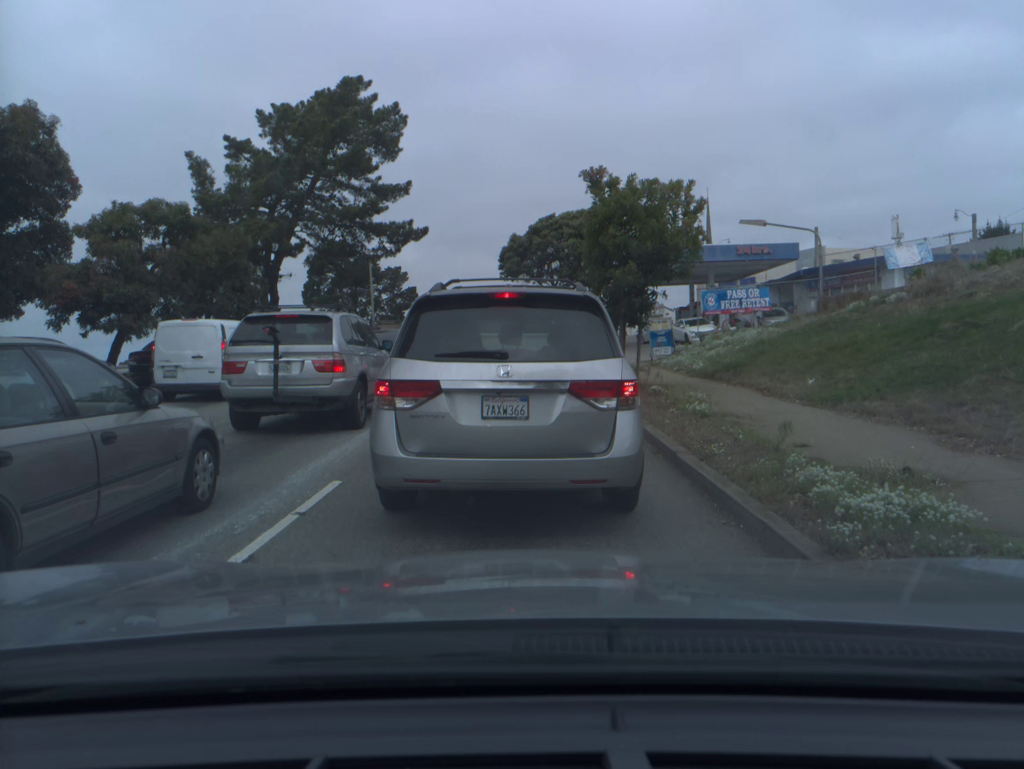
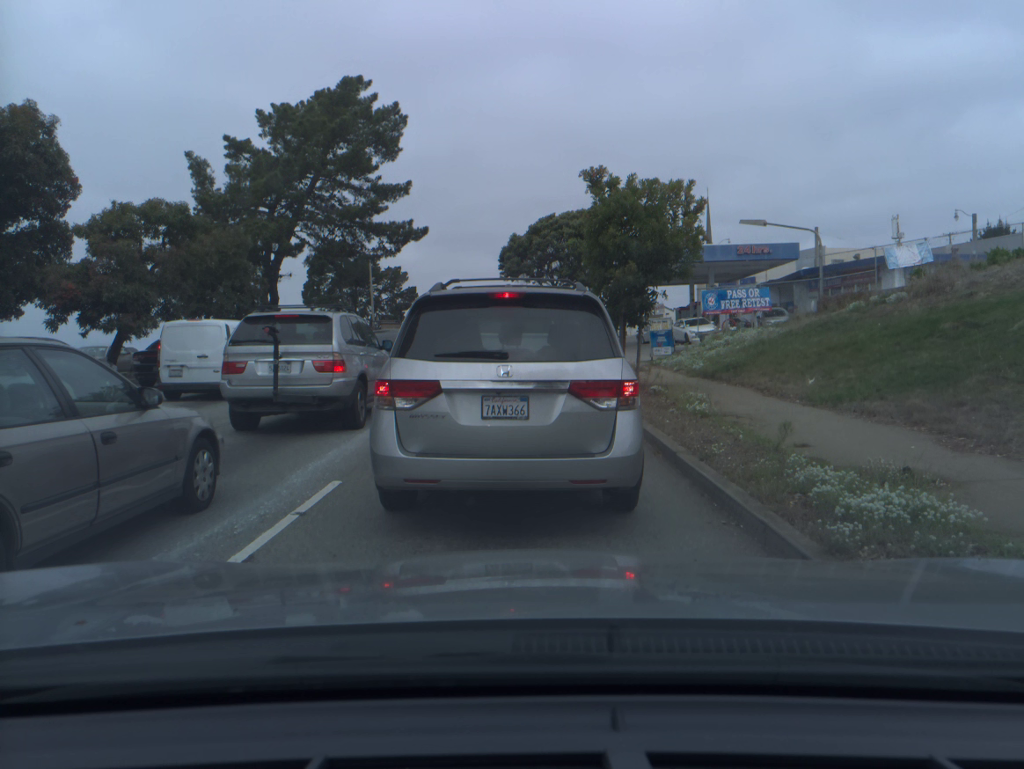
(0.0, 0.0) m; 0°
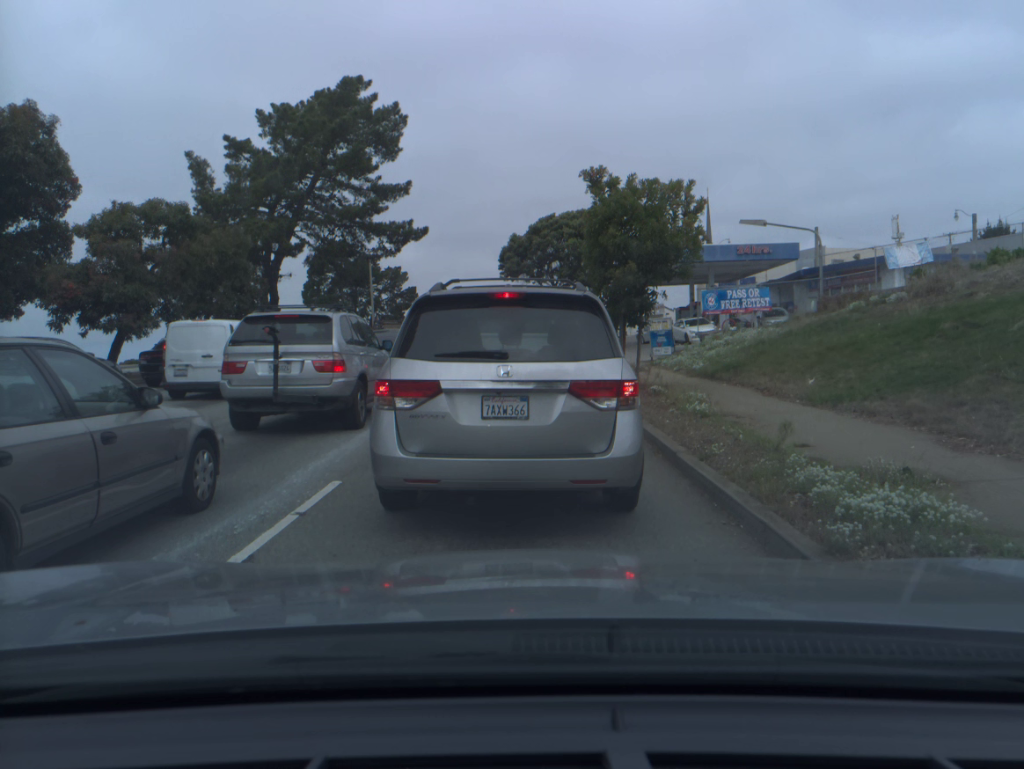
(0.0, 0.0) m; 0°
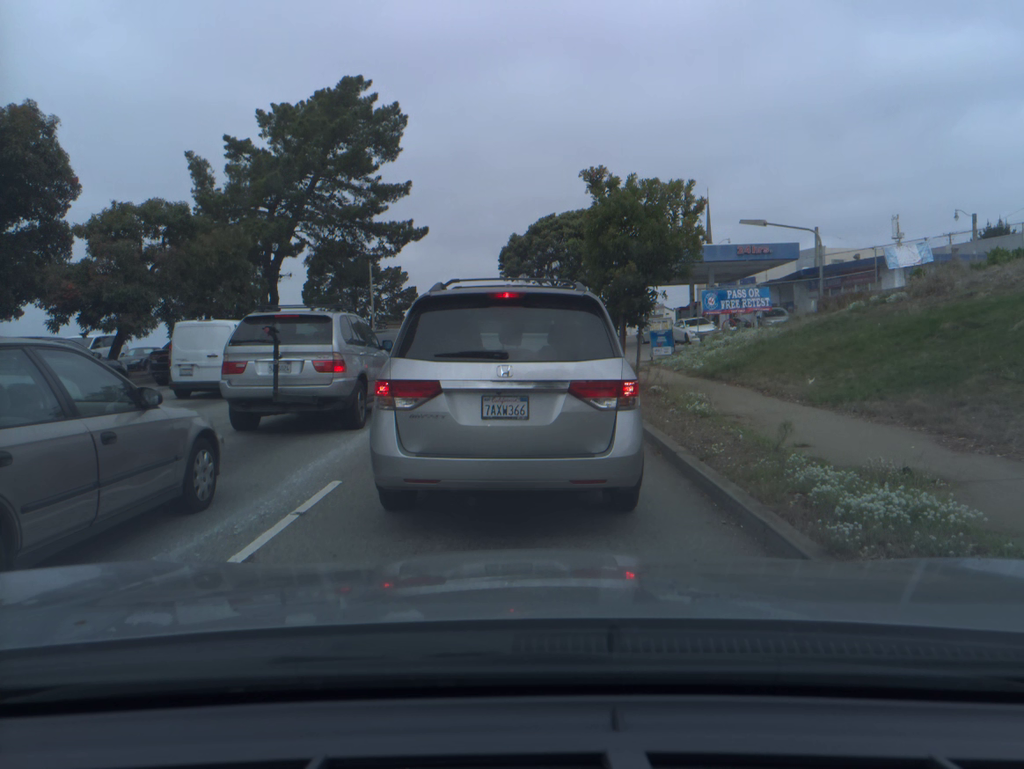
(0.0, 0.0) m; 0°
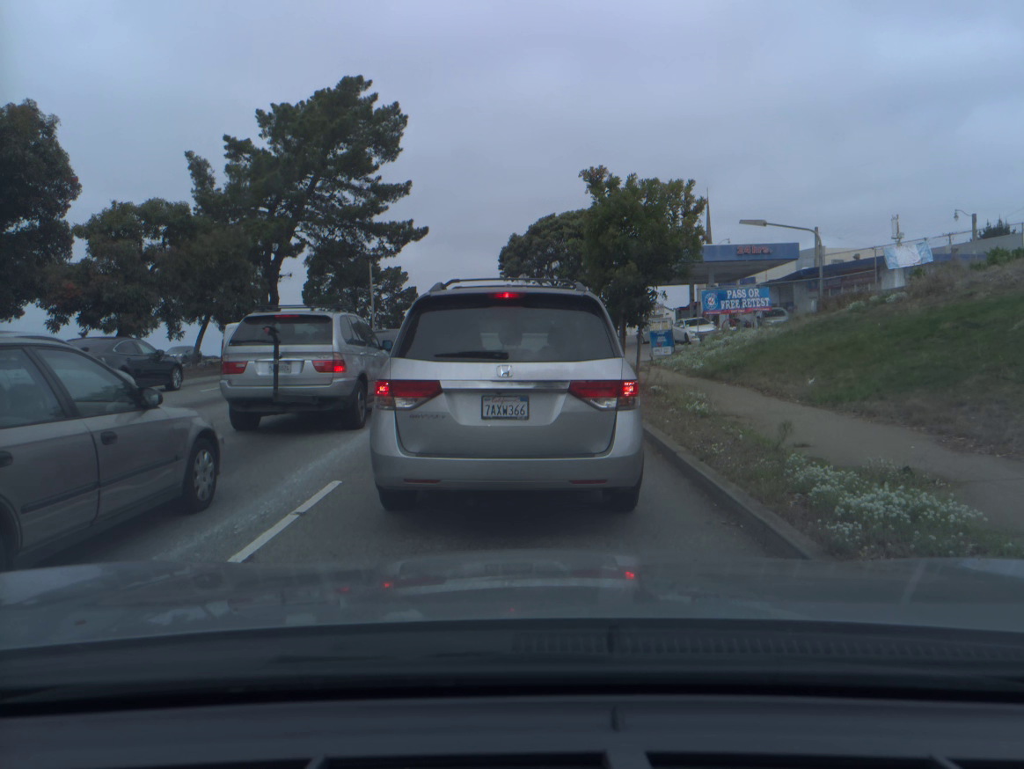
(0.0, 0.0) m; 0°
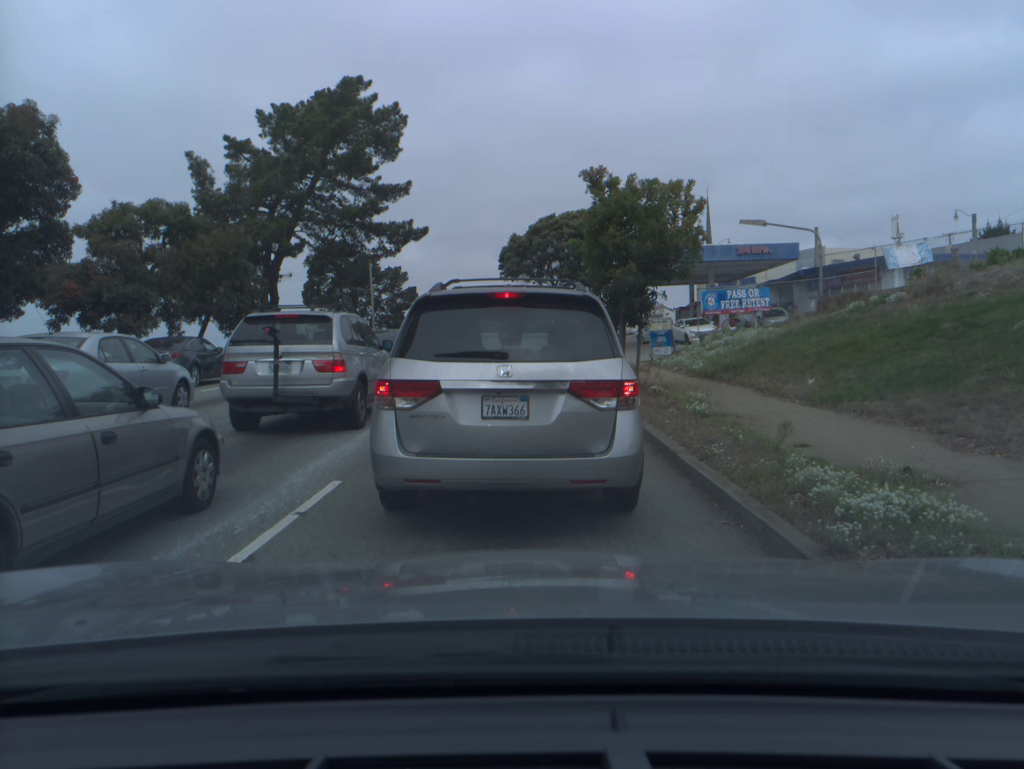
(0.0, 0.0) m; 0°
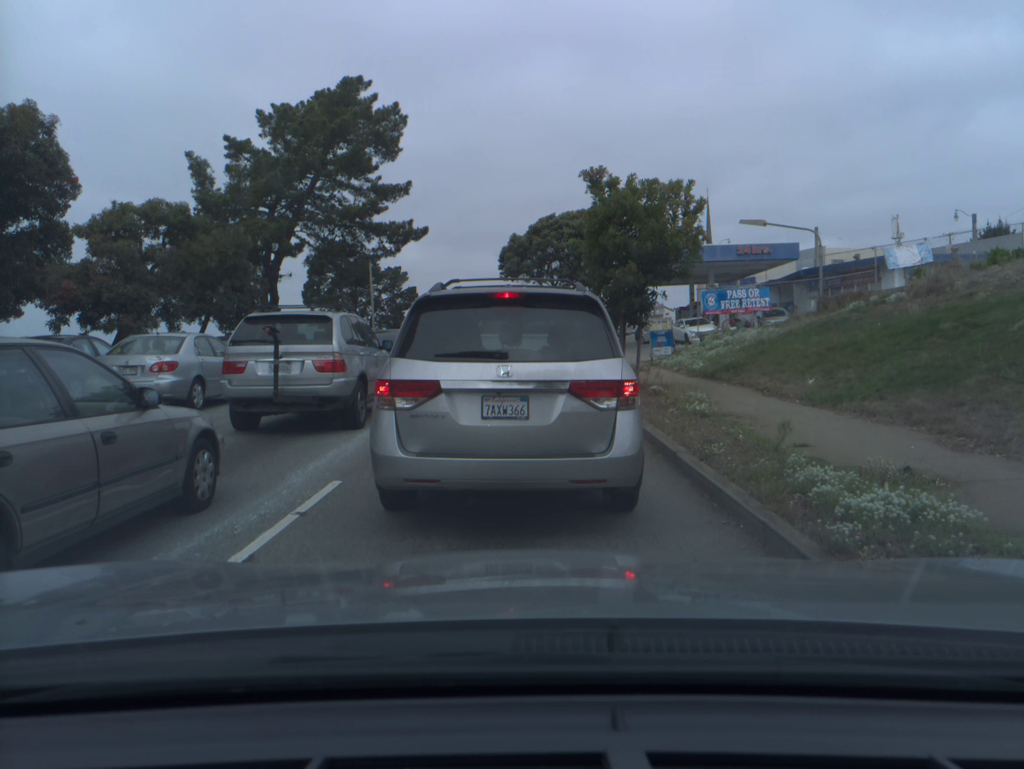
(0.0, 0.0) m; 0°
